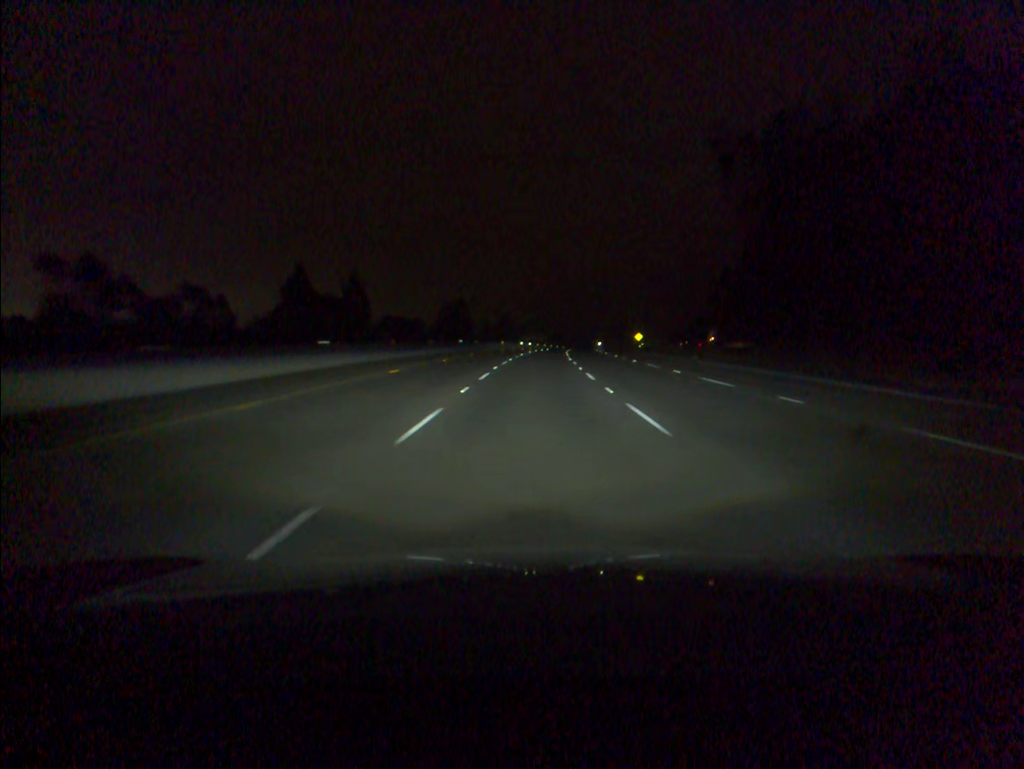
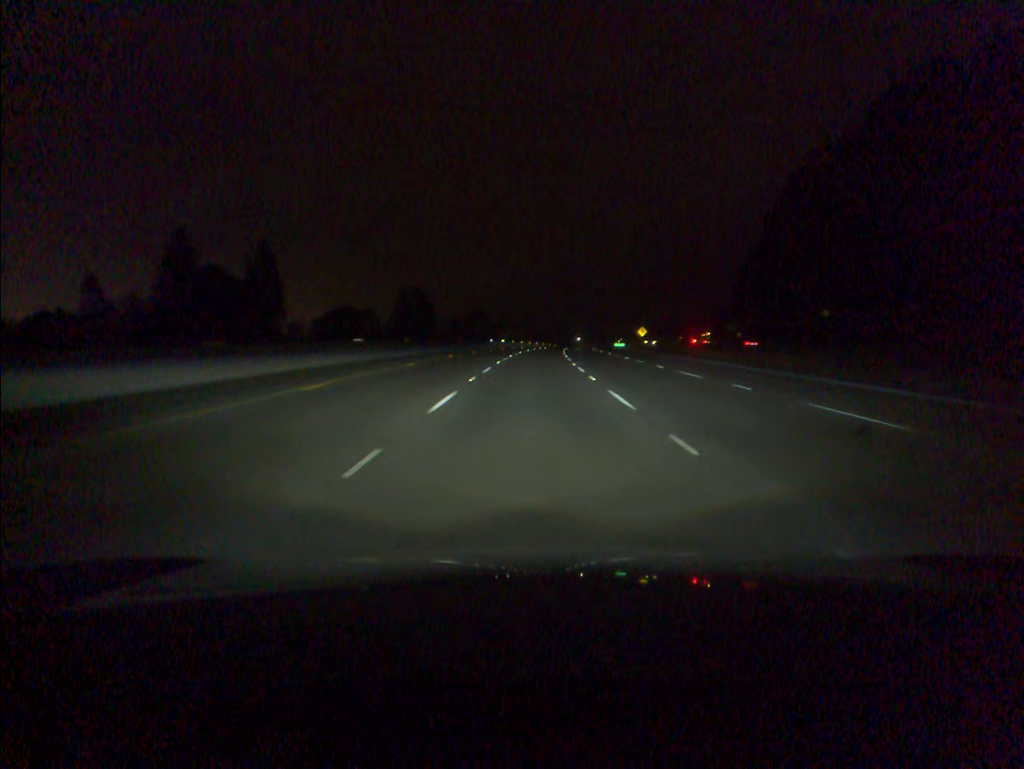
(+0.7, +39.1) m; +2°
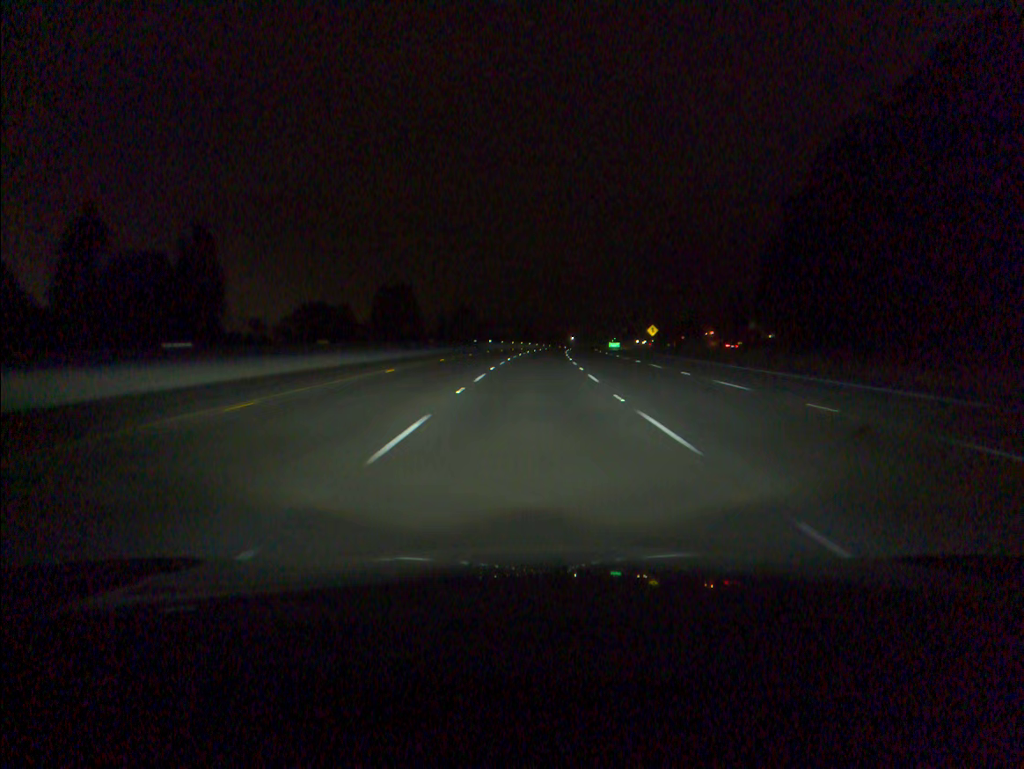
(+0.1, +19.5) m; +1°
